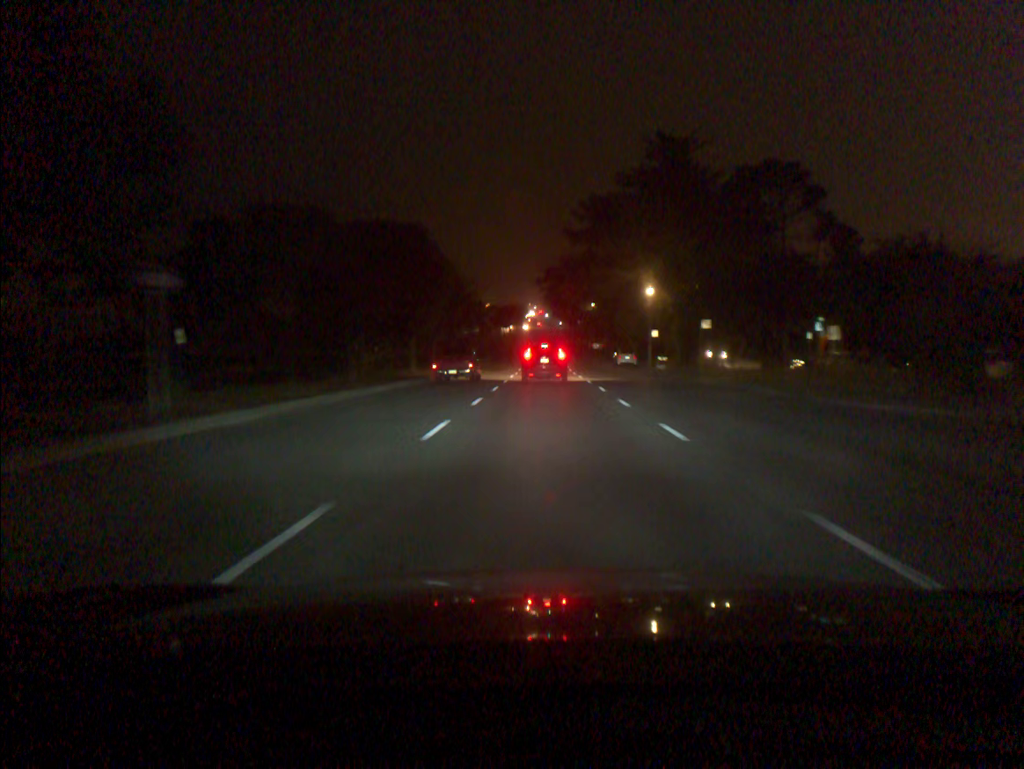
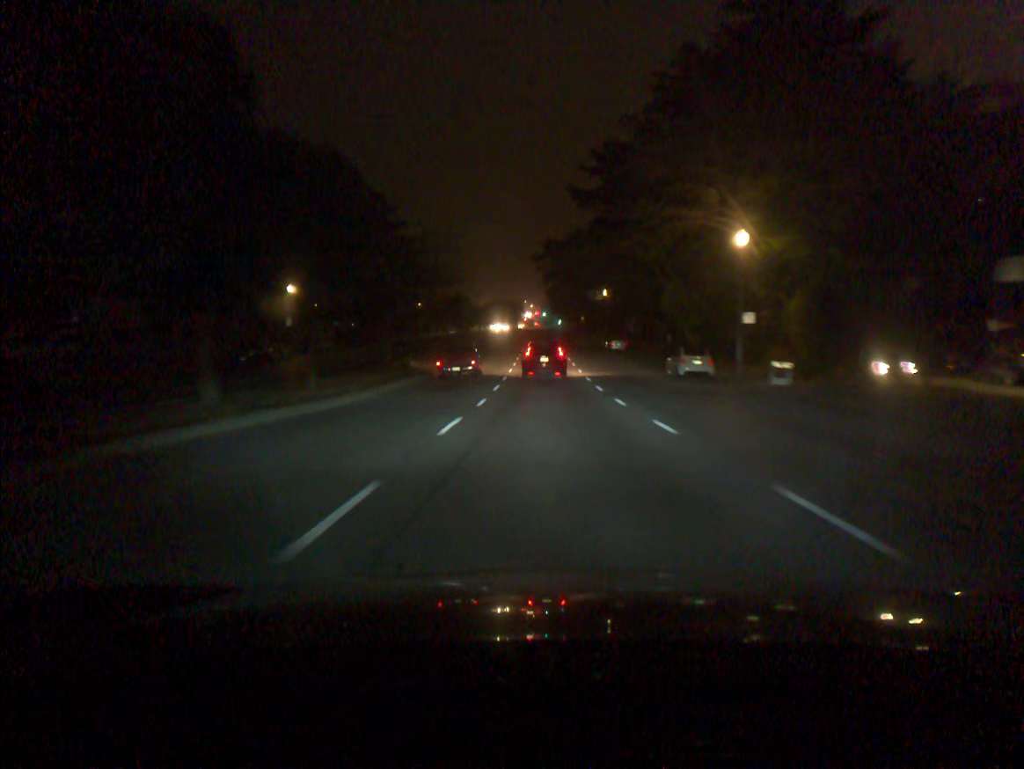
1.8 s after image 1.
(+0.1, +28.5) m; 0°
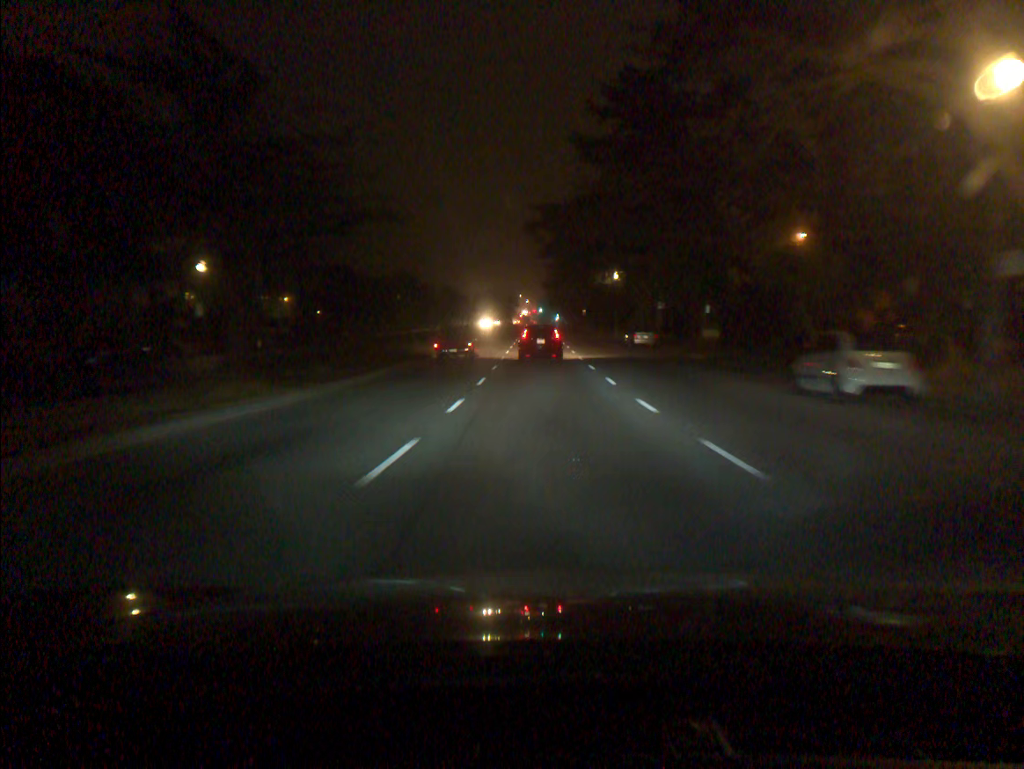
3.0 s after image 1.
(+0.1, +19.3) m; 0°
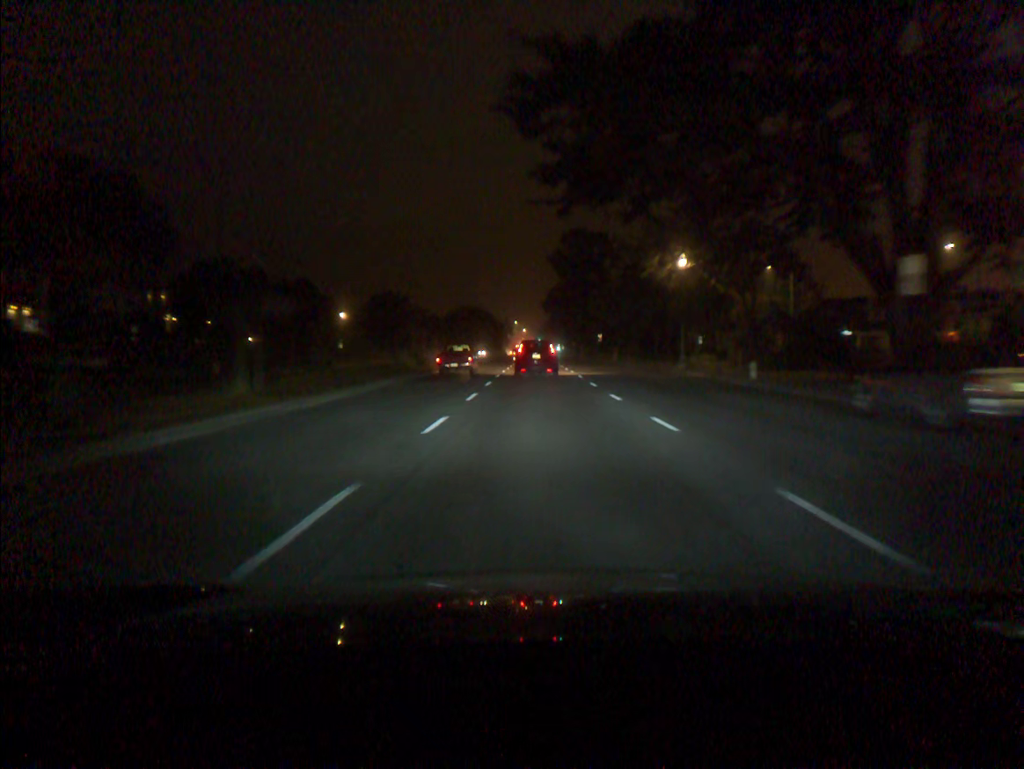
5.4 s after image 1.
(-0.1, +38.6) m; 0°
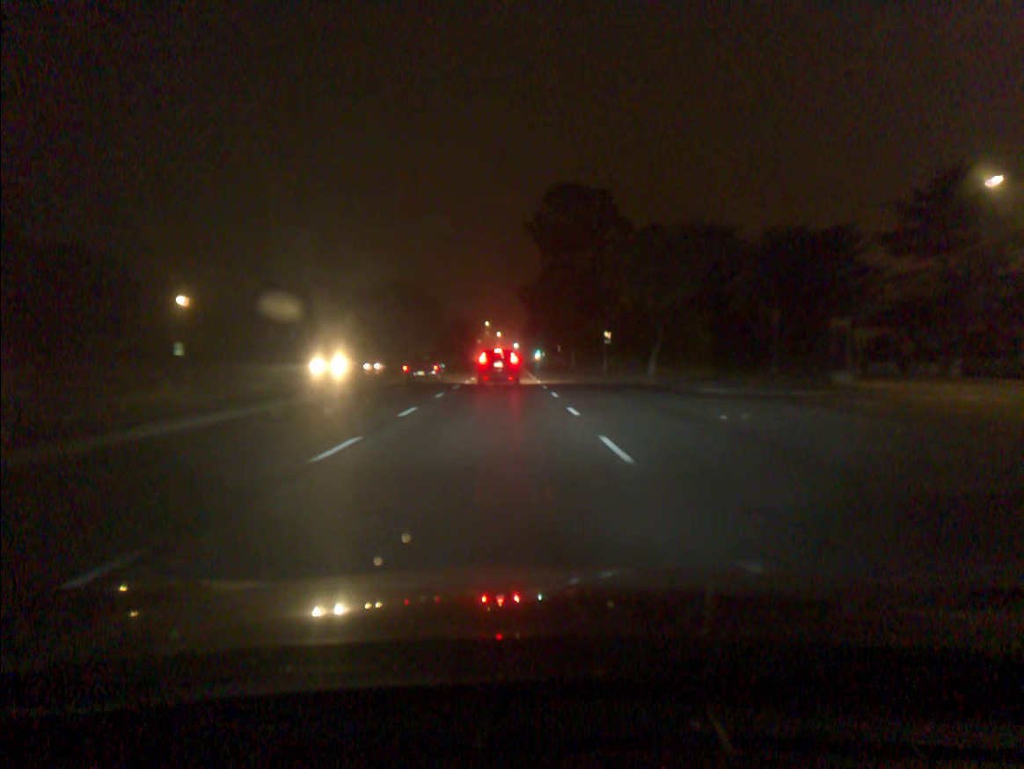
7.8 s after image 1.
(+0.4, +39.2) m; +2°
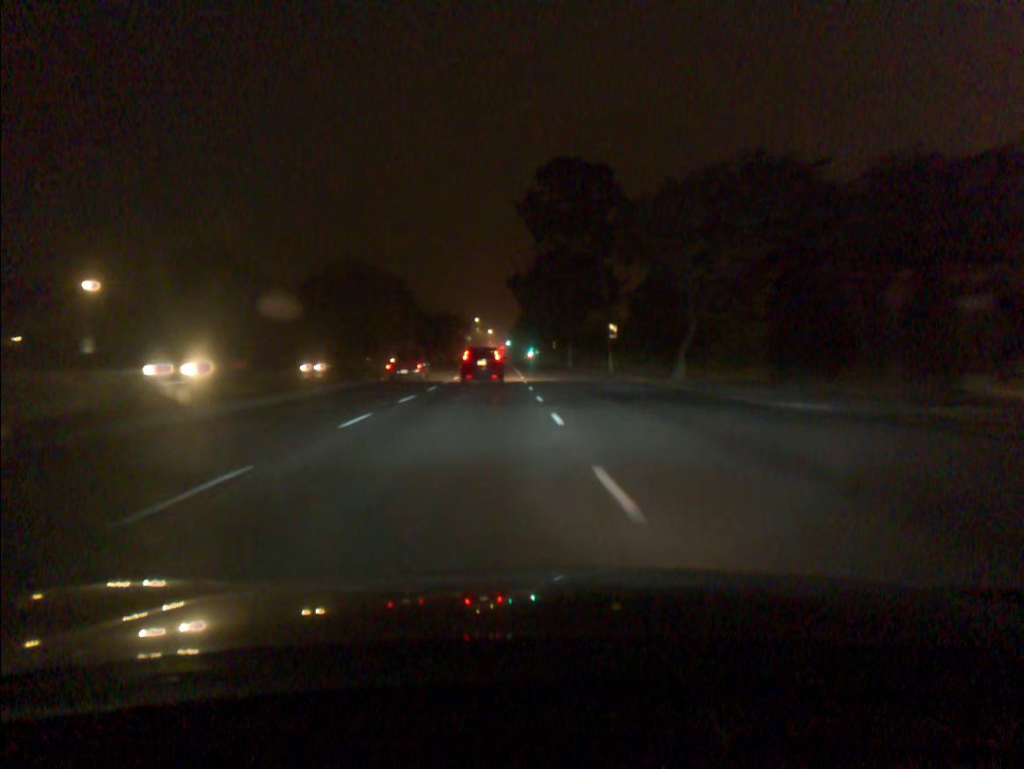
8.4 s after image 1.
(0.0, +10.6) m; +1°
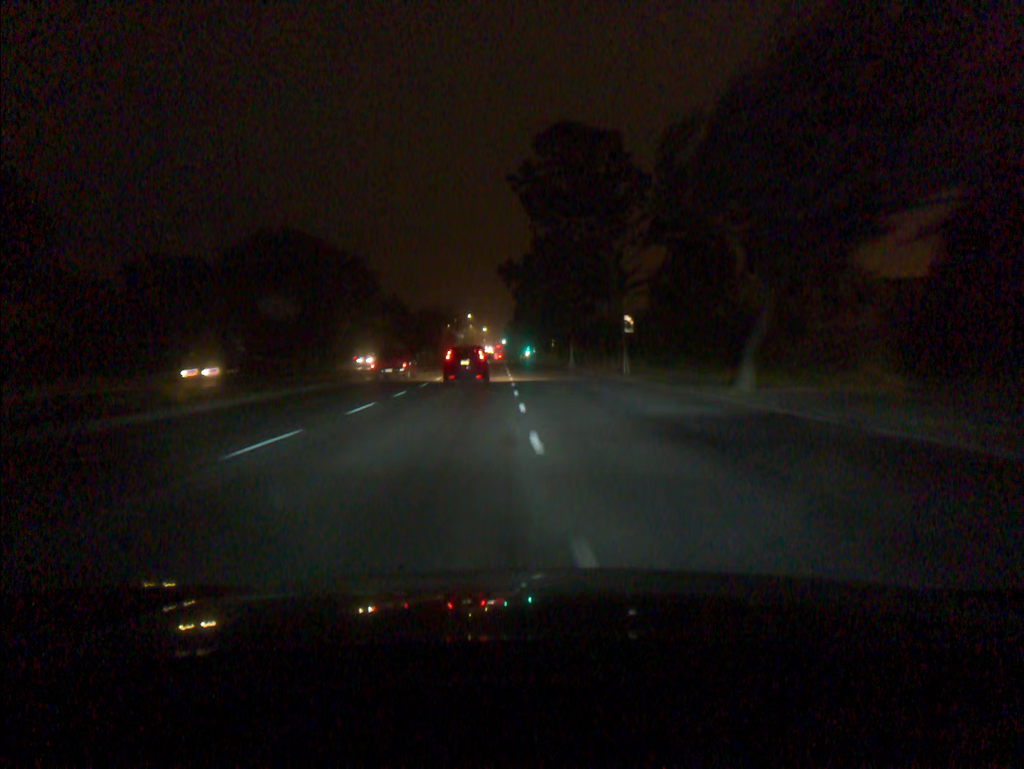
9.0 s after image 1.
(0.0, +11.0) m; 0°
